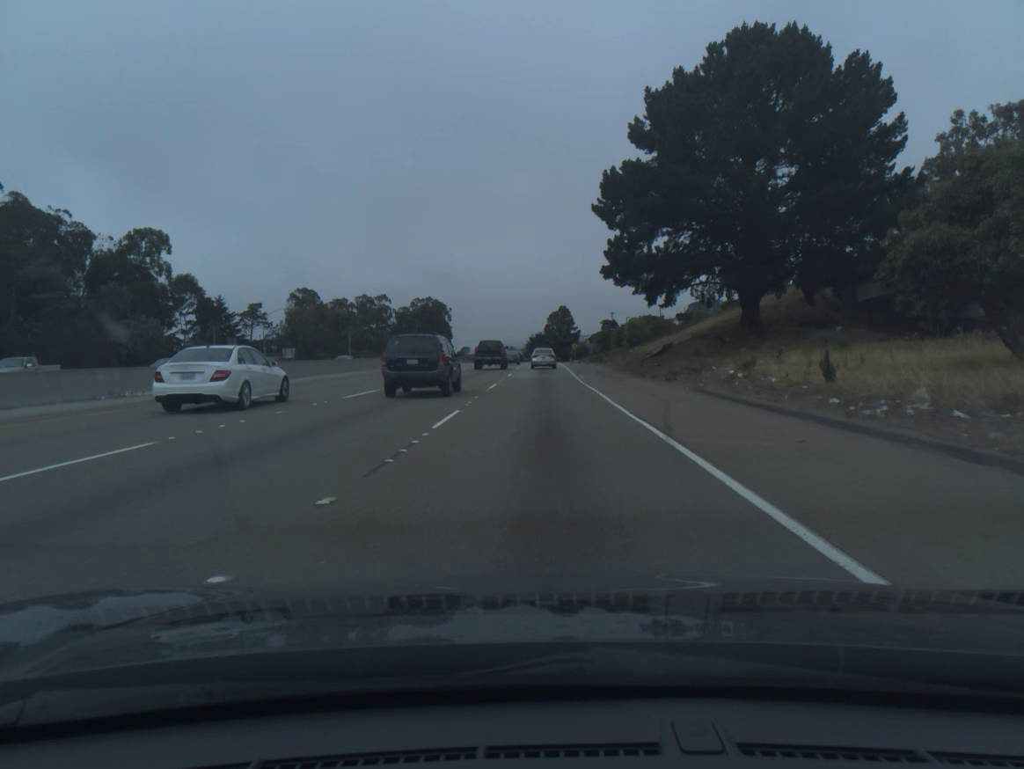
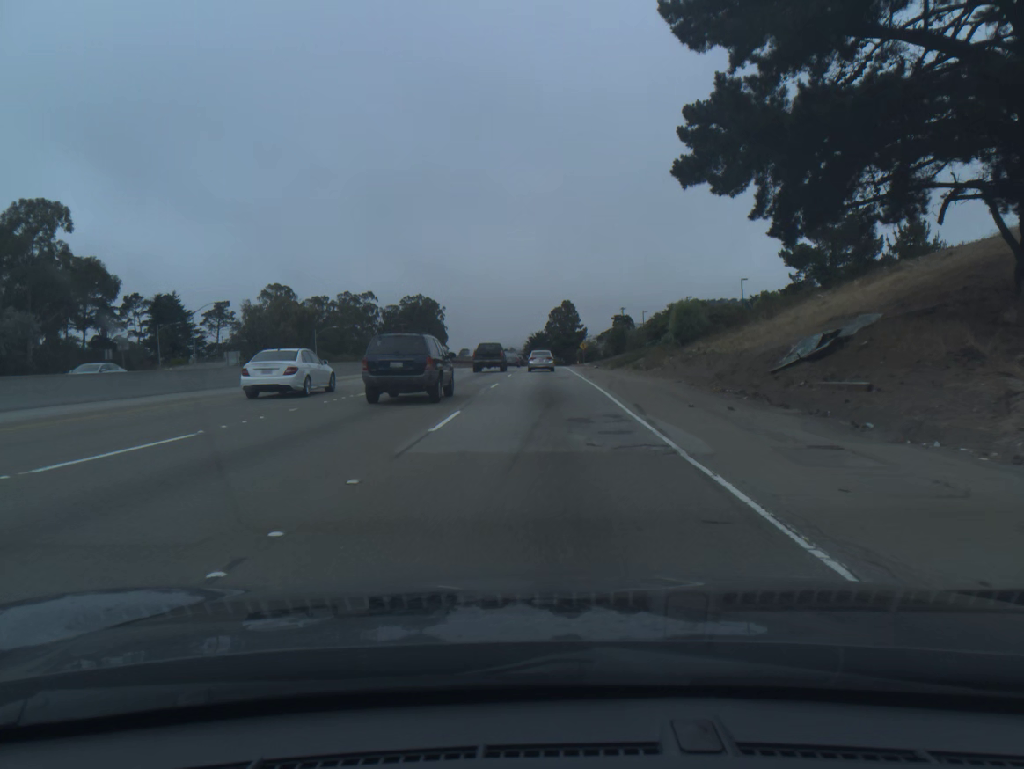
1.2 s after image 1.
(0.0, +28.3) m; 0°
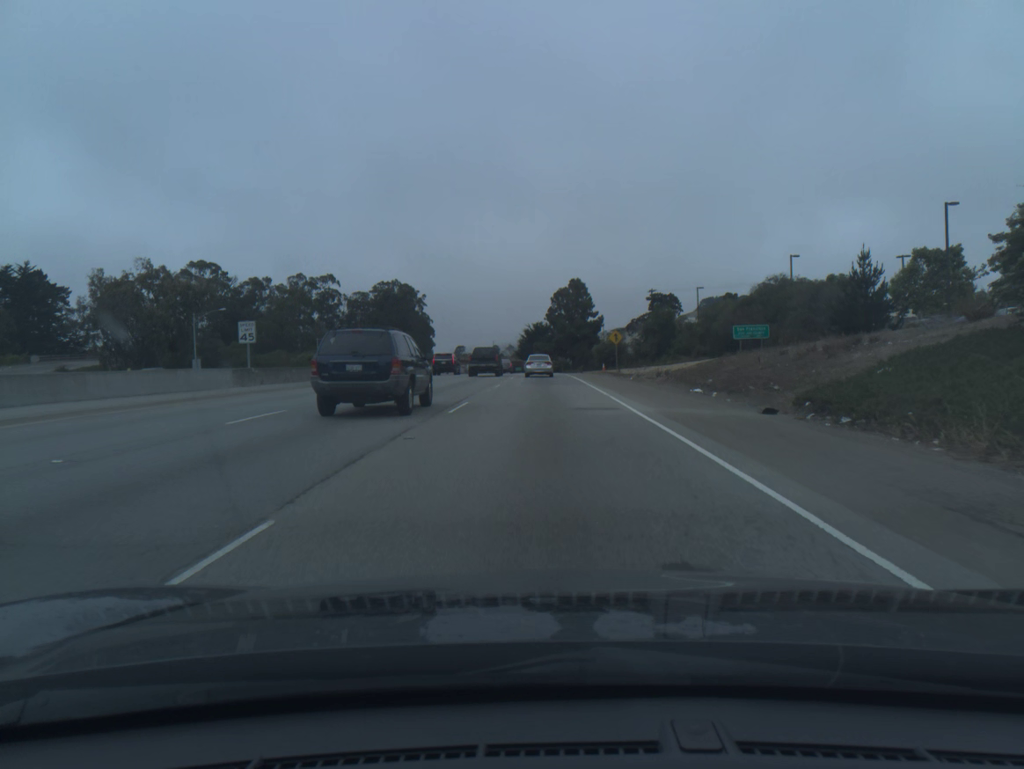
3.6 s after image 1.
(0.0, +54.4) m; 0°
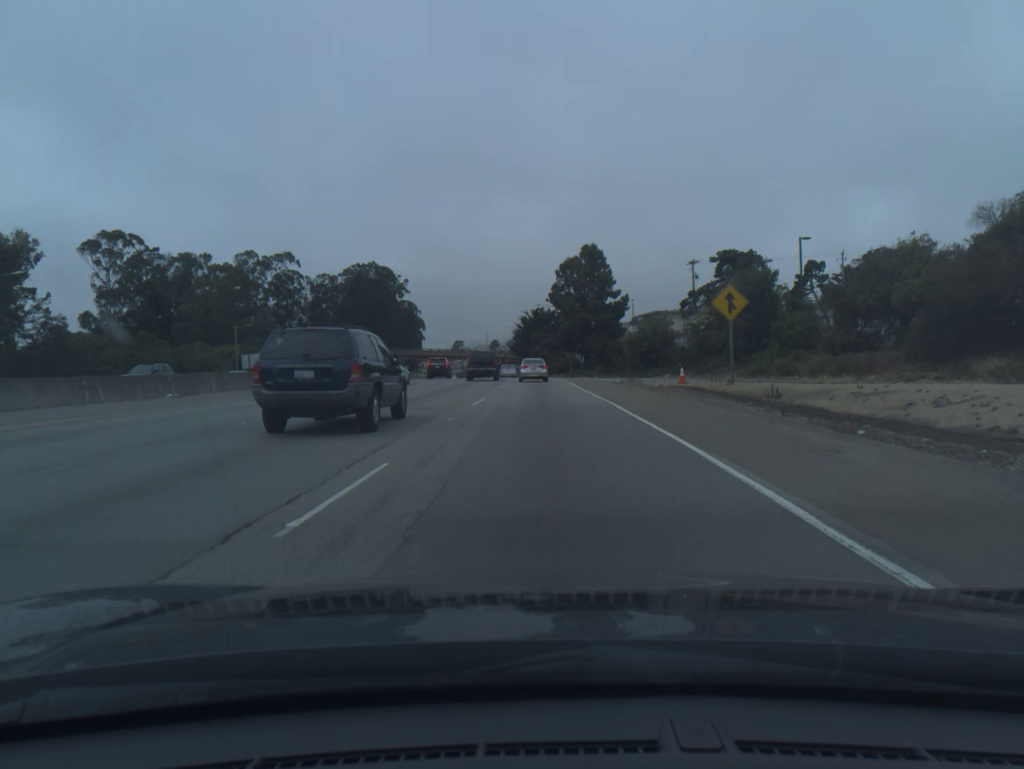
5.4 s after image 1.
(0.0, +39.6) m; 0°
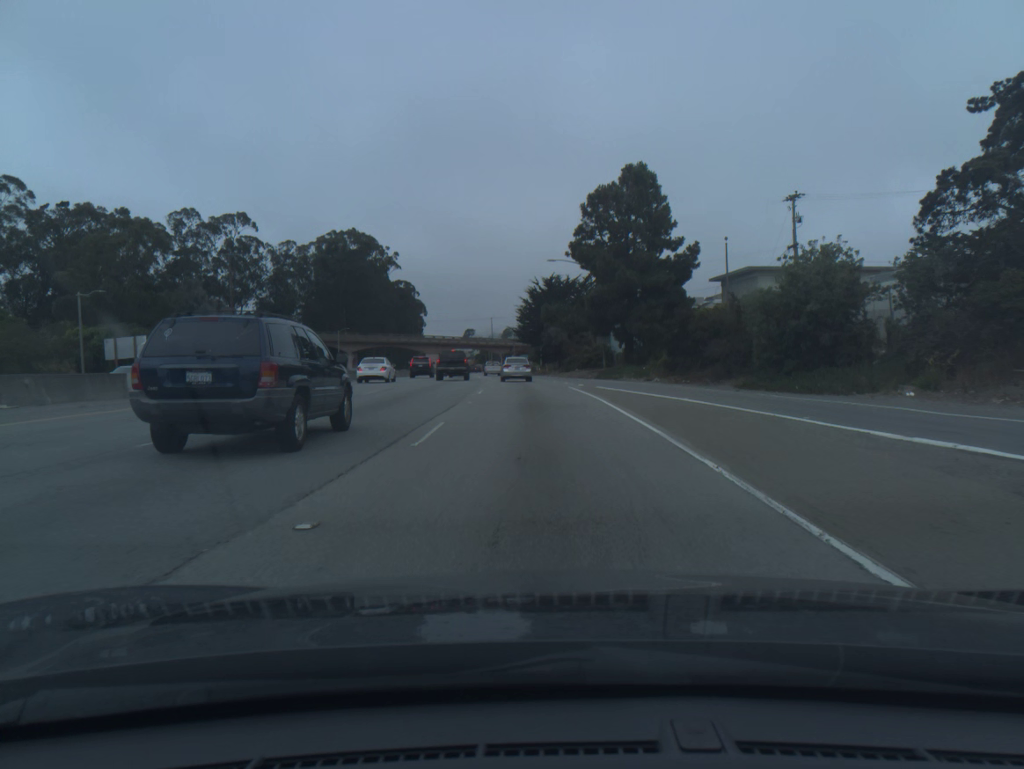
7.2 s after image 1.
(-0.3, +38.9) m; -1°
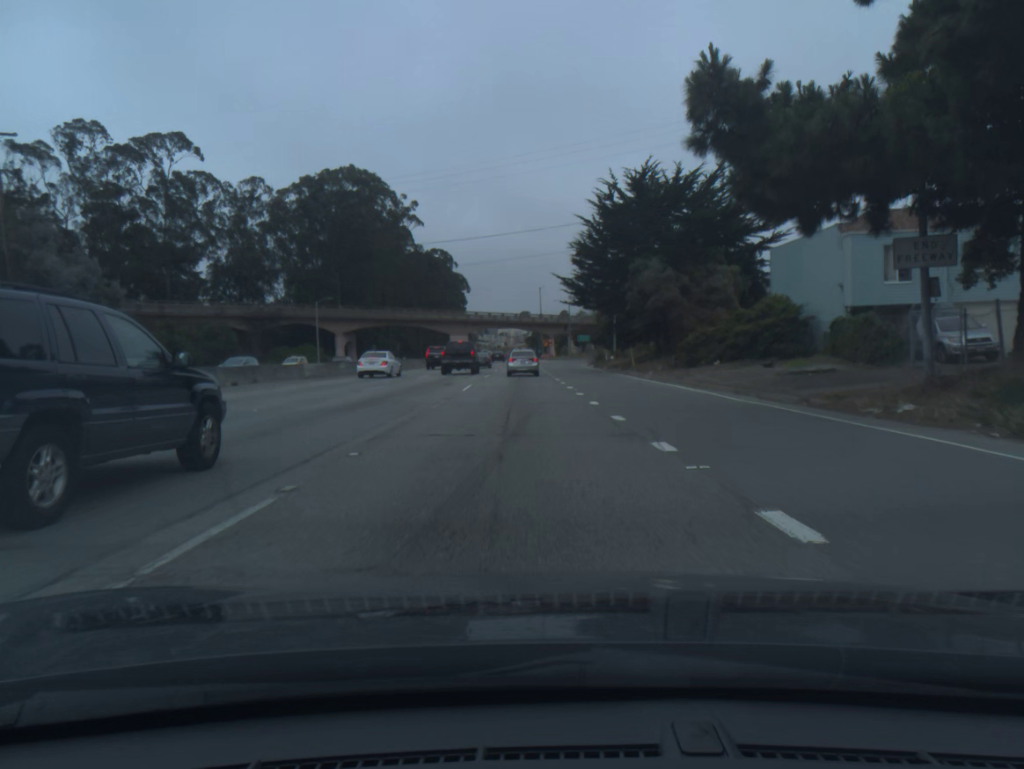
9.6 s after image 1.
(-1.5, +51.2) m; -4°
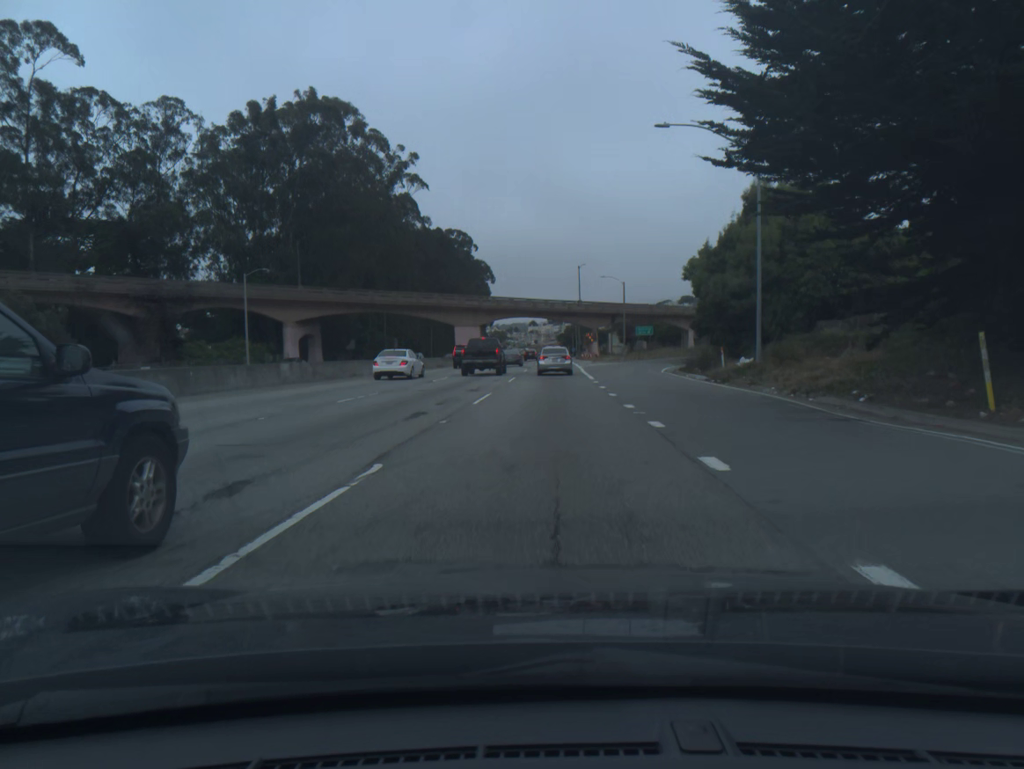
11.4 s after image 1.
(-1.1, +37.5) m; -2°
